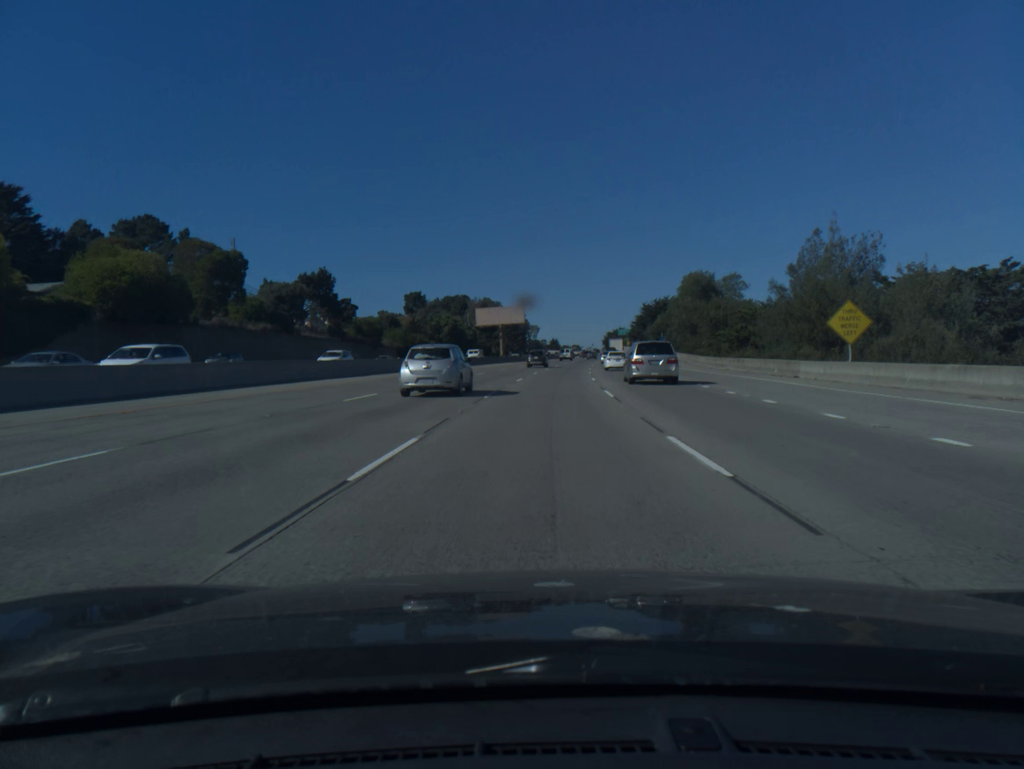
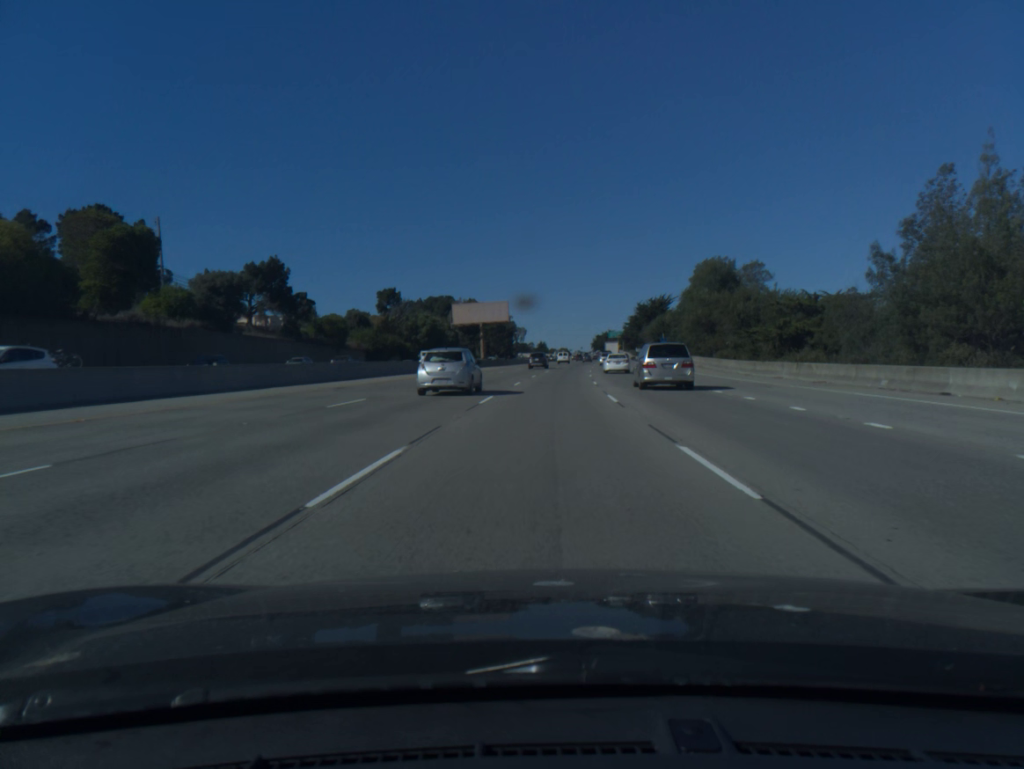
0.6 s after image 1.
(+0.1, +16.1) m; +1°
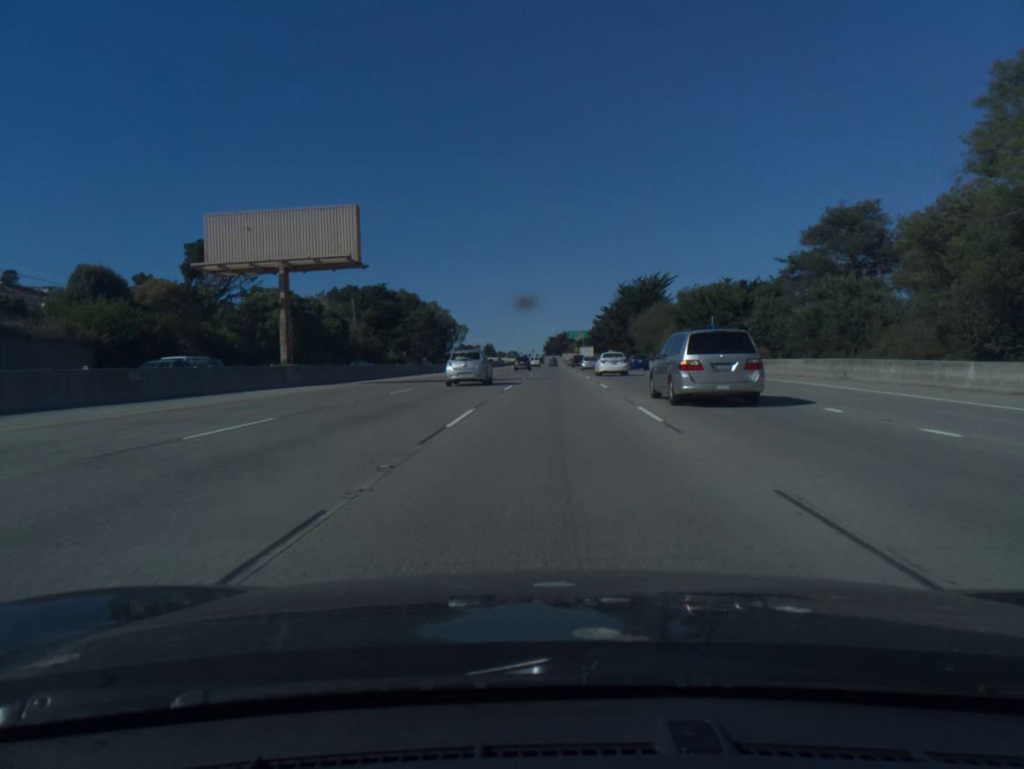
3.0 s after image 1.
(+2.0, +65.7) m; +4°
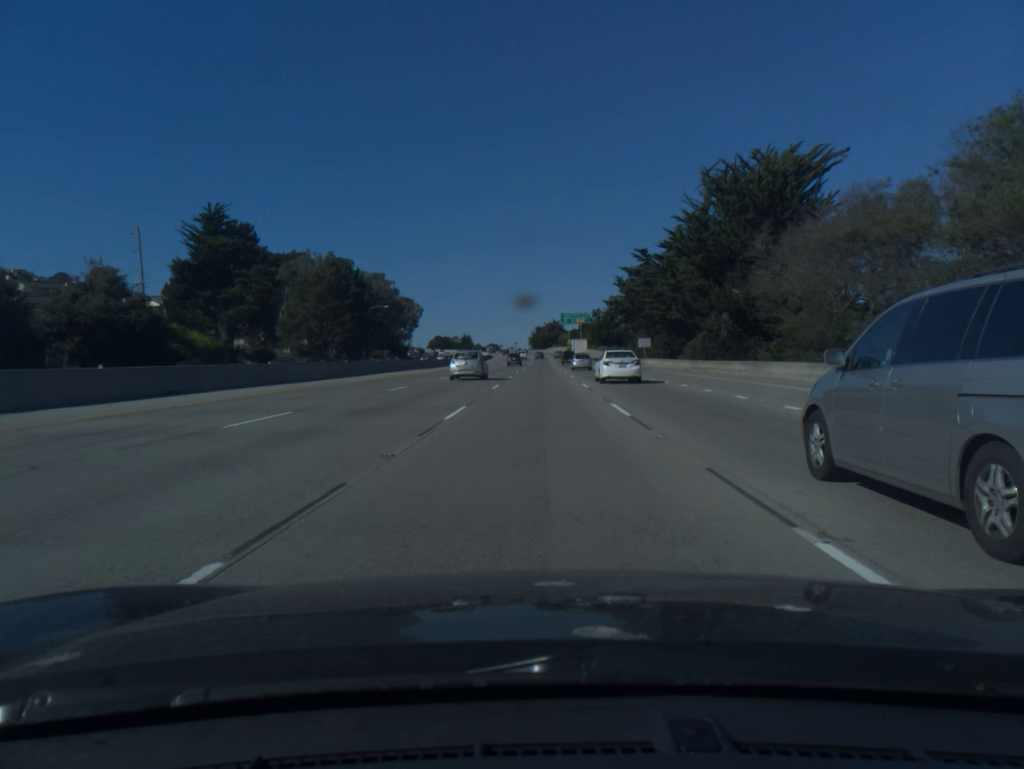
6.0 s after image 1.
(+1.6, +85.3) m; +1°
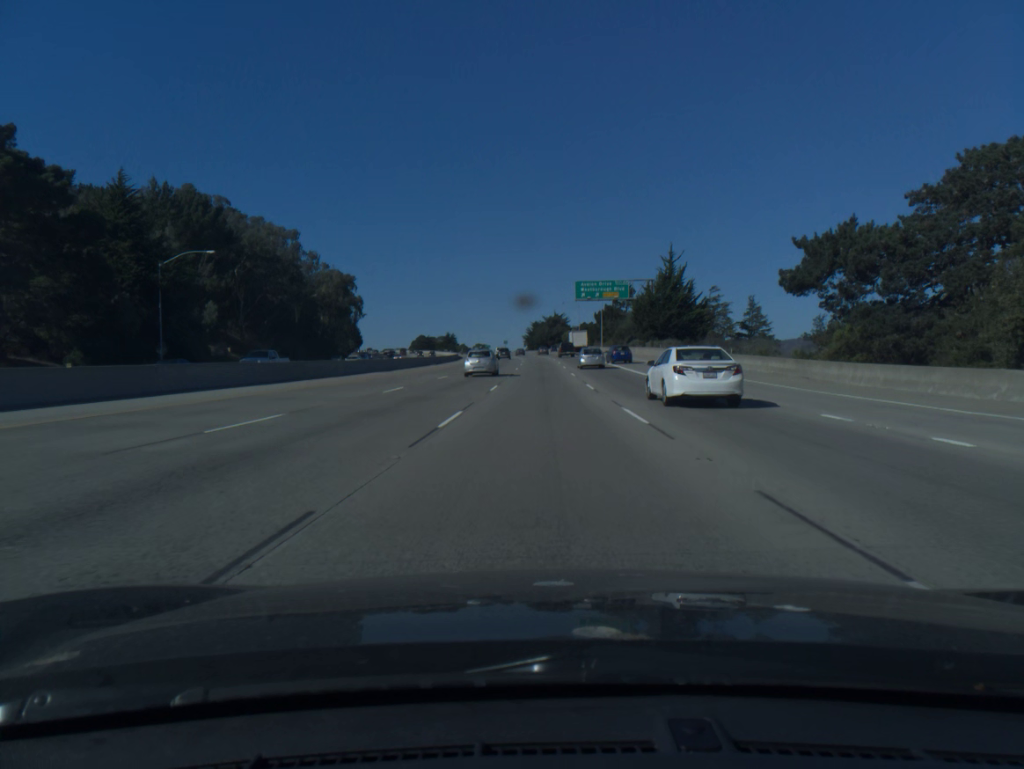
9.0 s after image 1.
(-0.1, +89.1) m; 0°
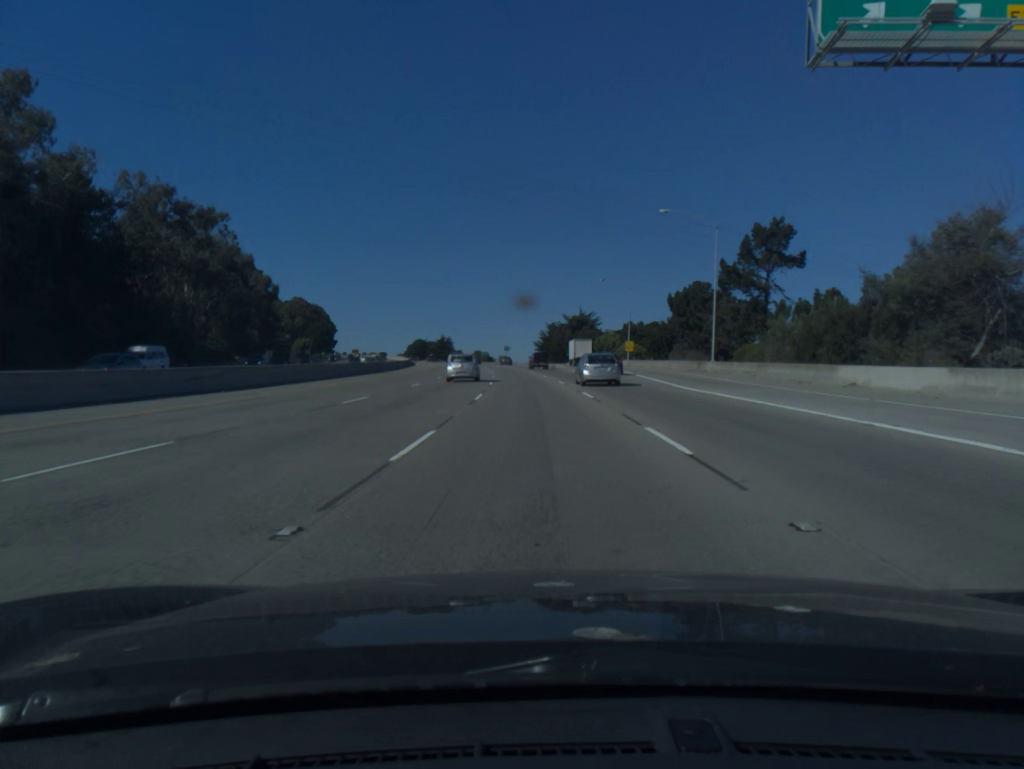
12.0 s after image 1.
(-0.4, +92.1) m; -1°
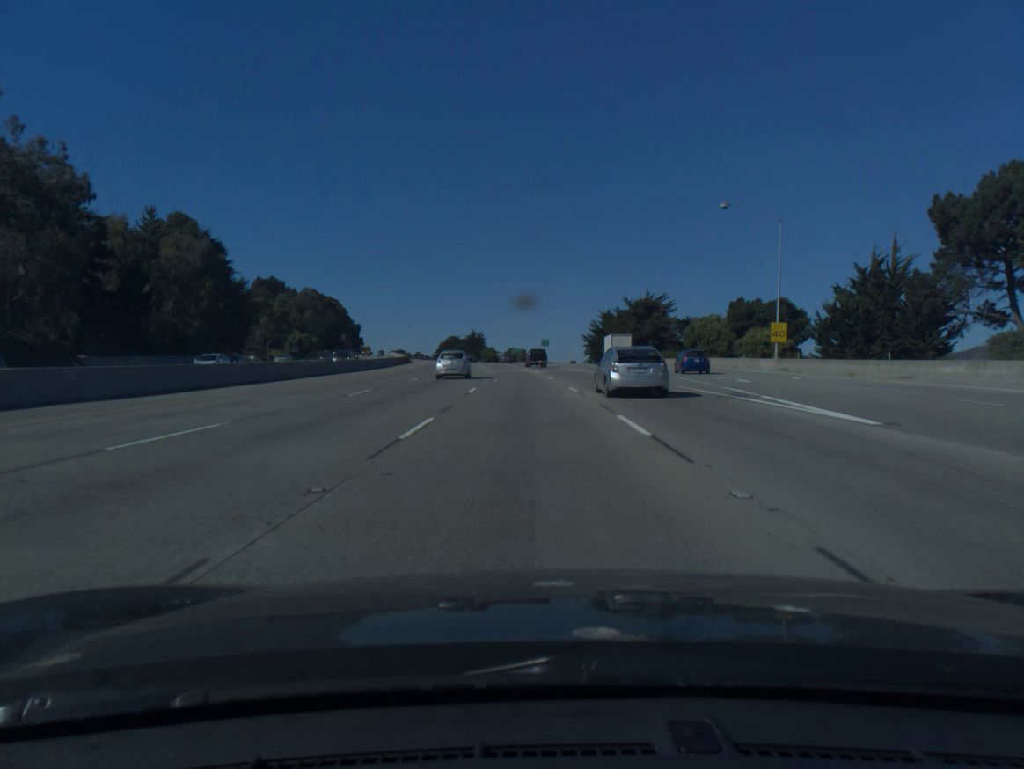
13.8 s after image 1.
(-1.4, +56.3) m; -3°
